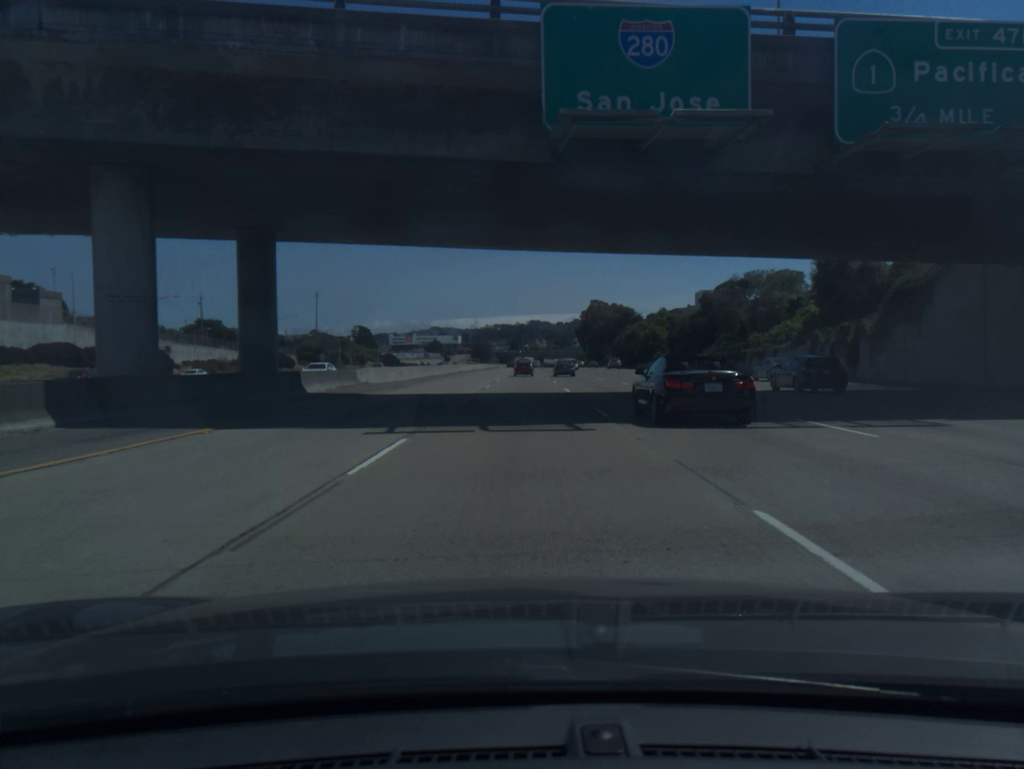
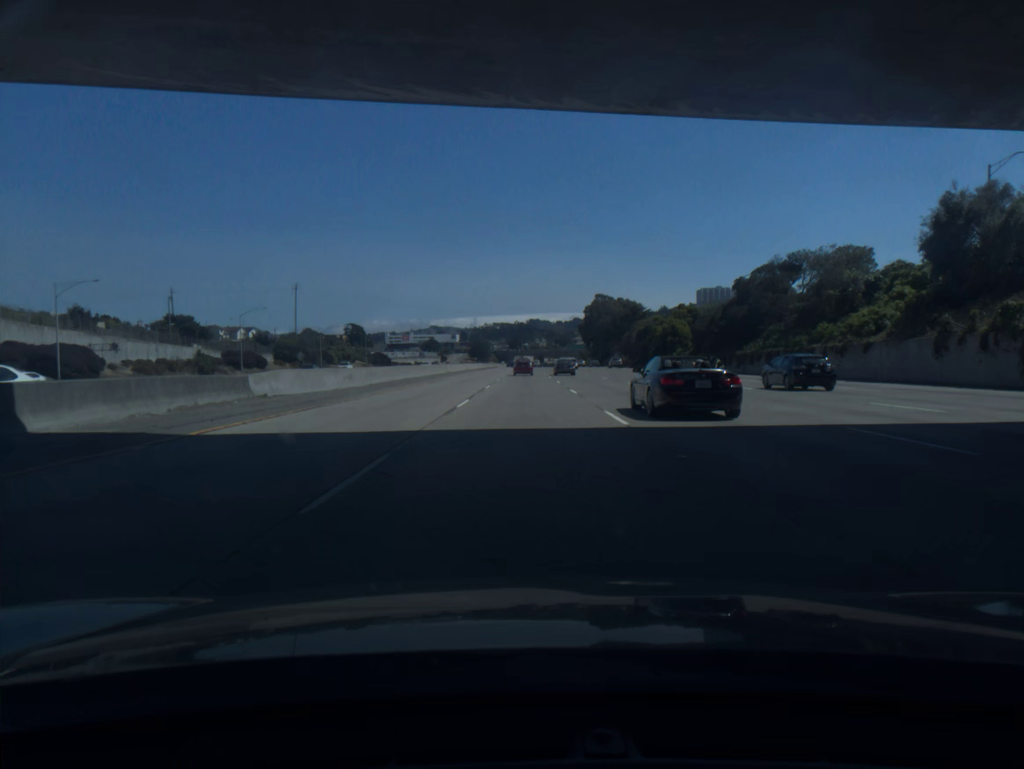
(0.0, +17.1) m; 0°
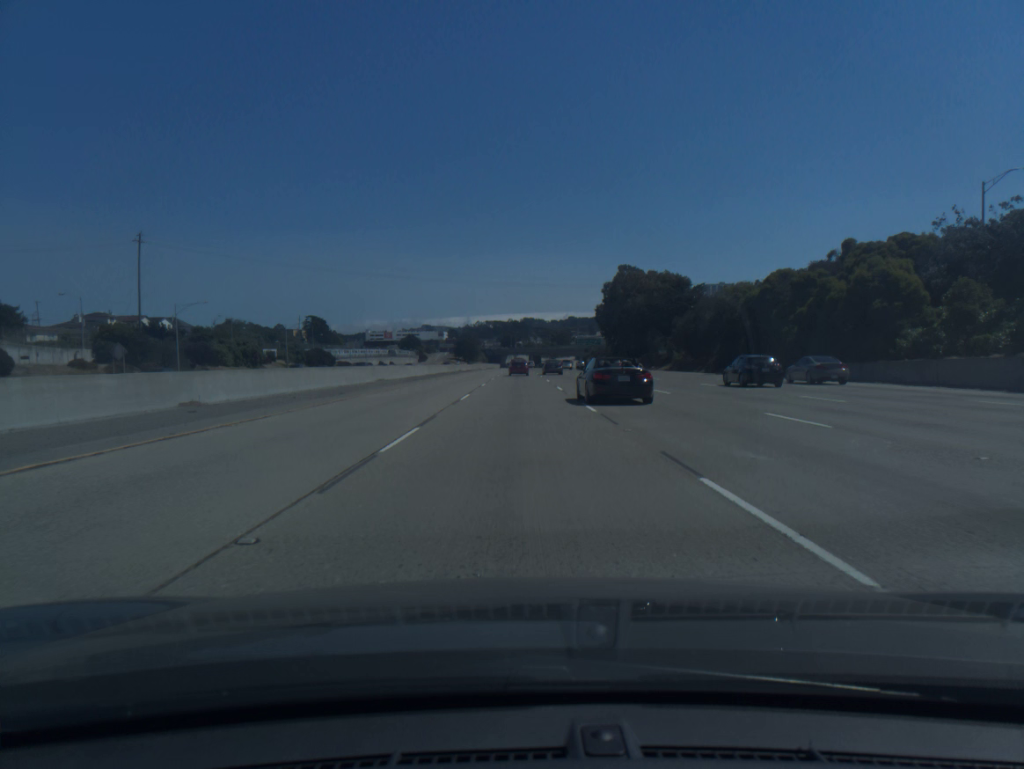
(+0.5, +68.7) m; 0°
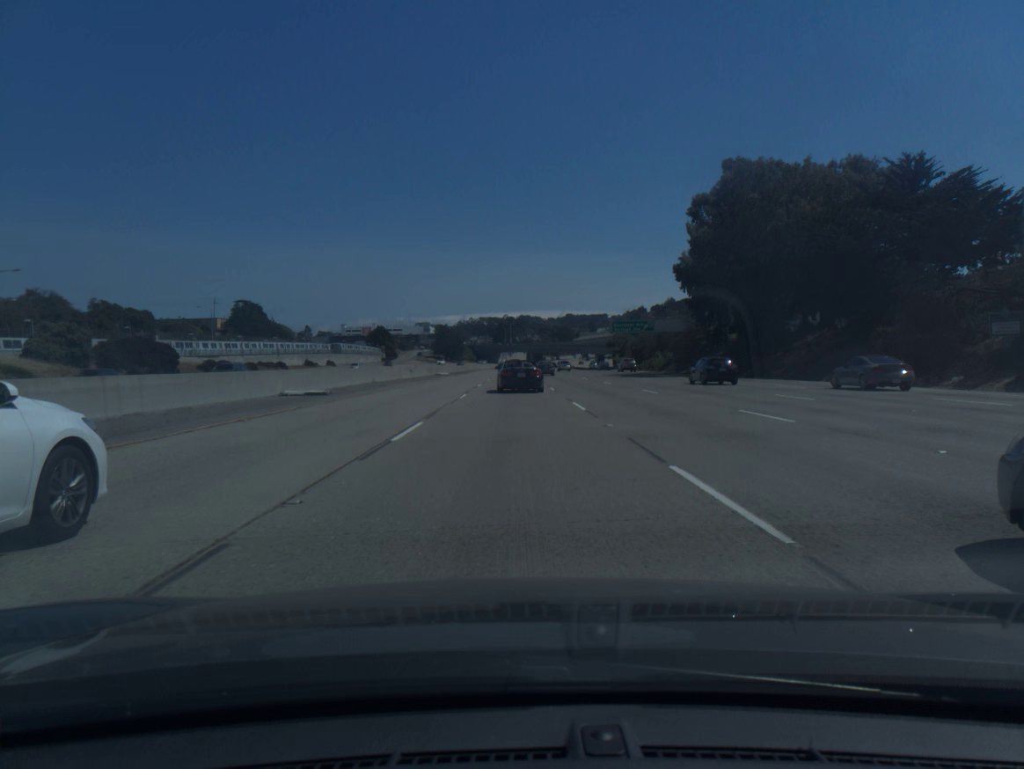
(-0.1, +86.4) m; 0°
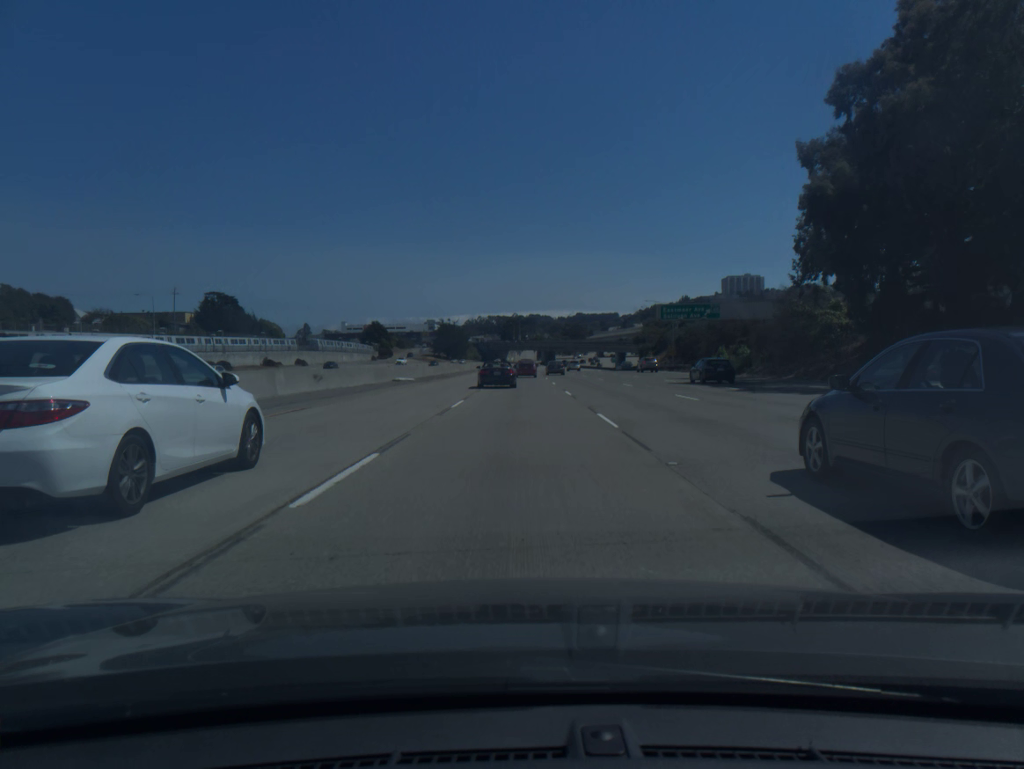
(-0.2, +34.7) m; -1°
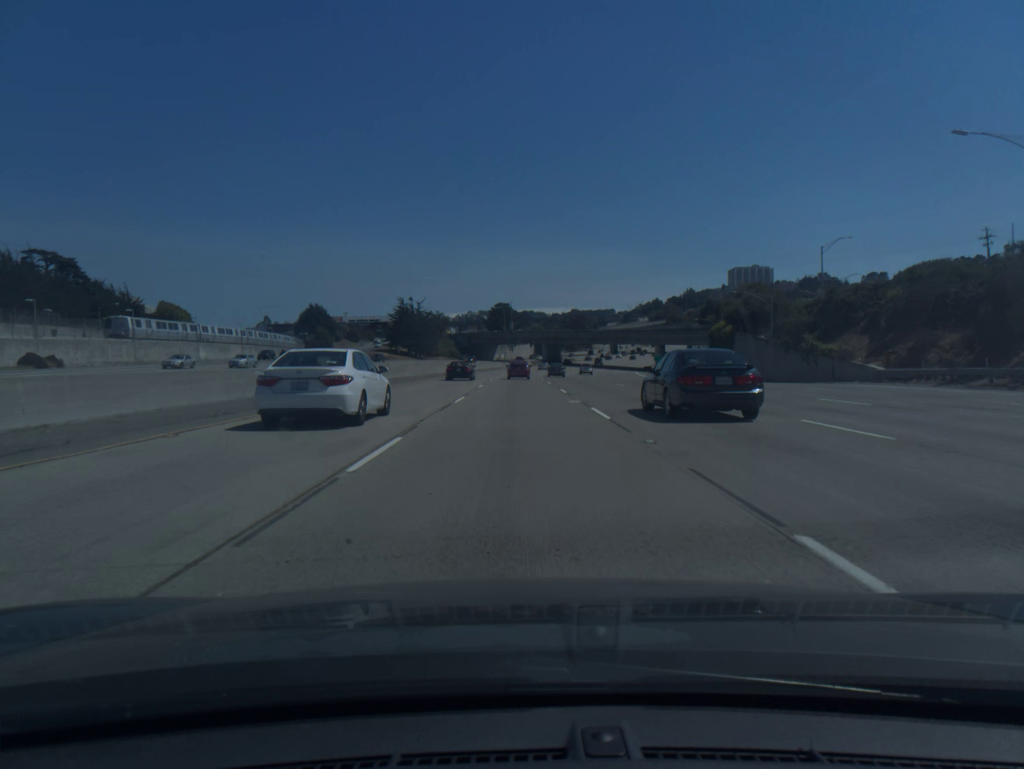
(+0.3, +86.0) m; 0°
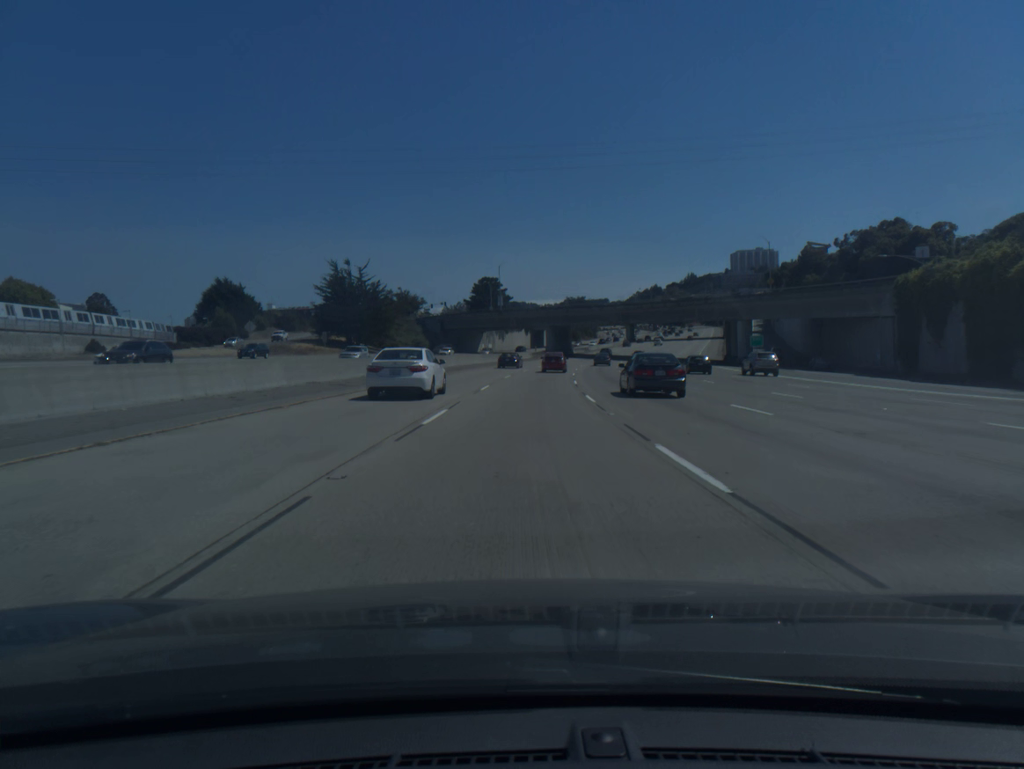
(-0.1, +67.5) m; 0°
